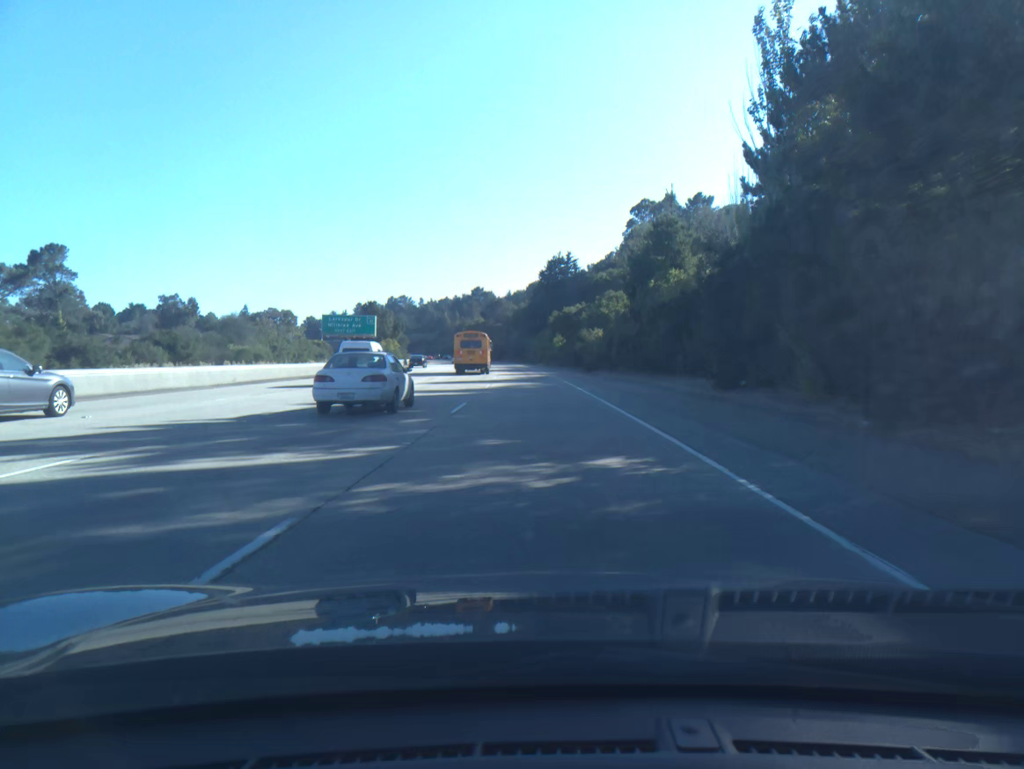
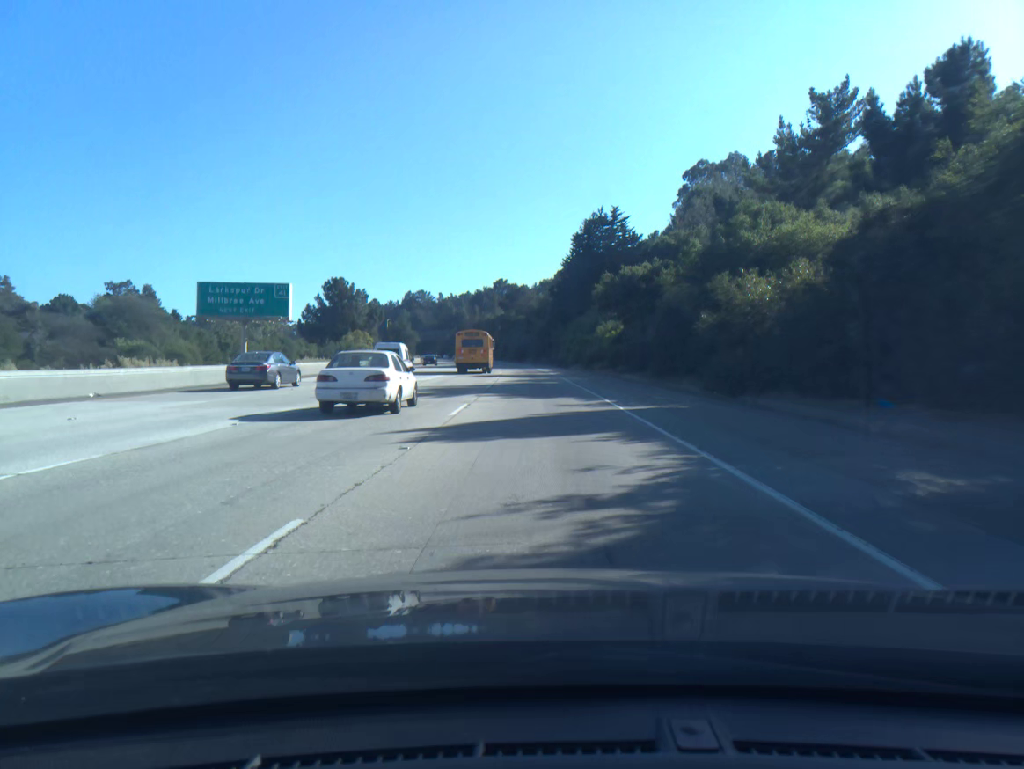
(-0.8, +44.4) m; -2°
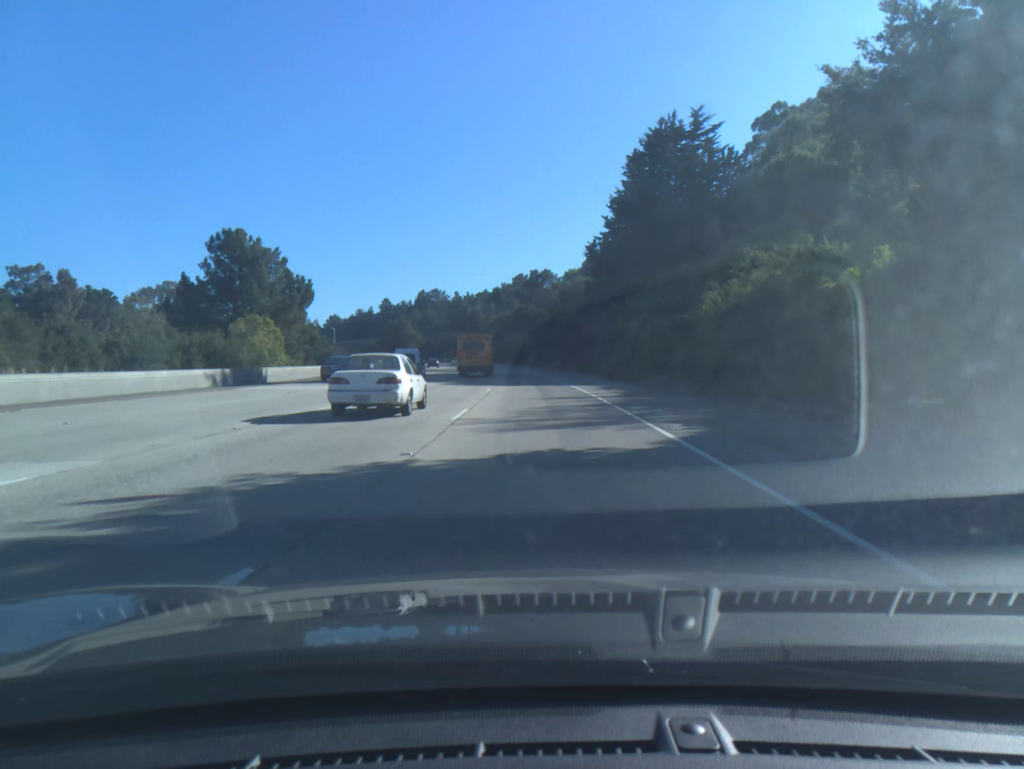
(-0.6, +44.5) m; -2°
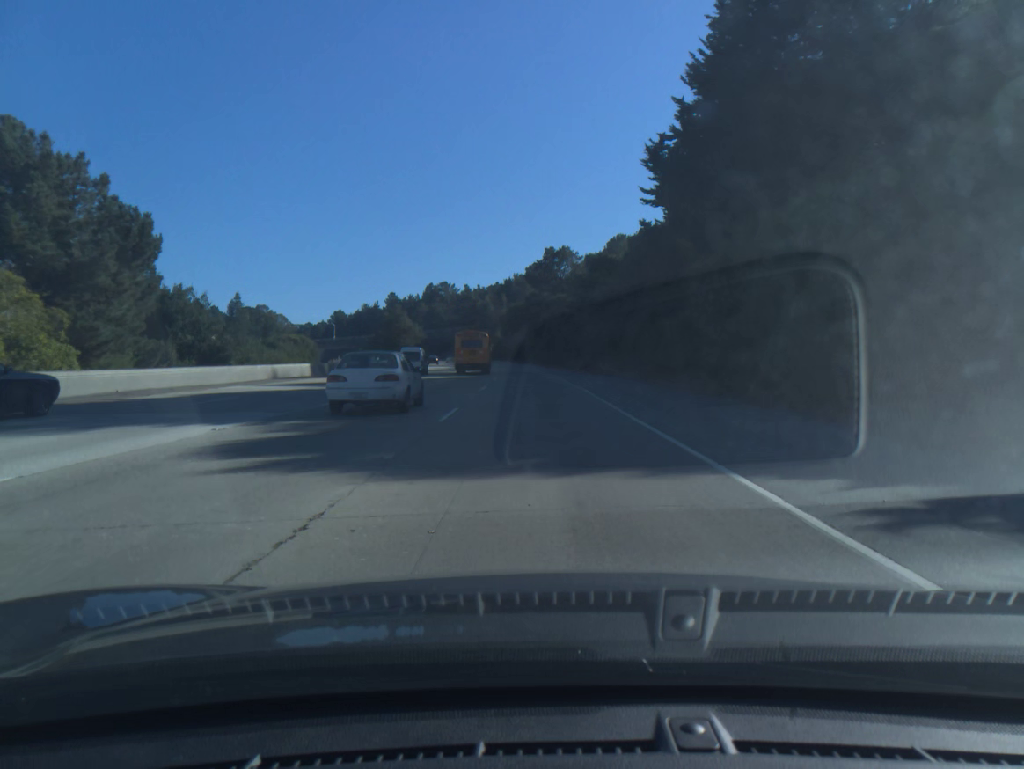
(-0.2, +29.7) m; -1°
